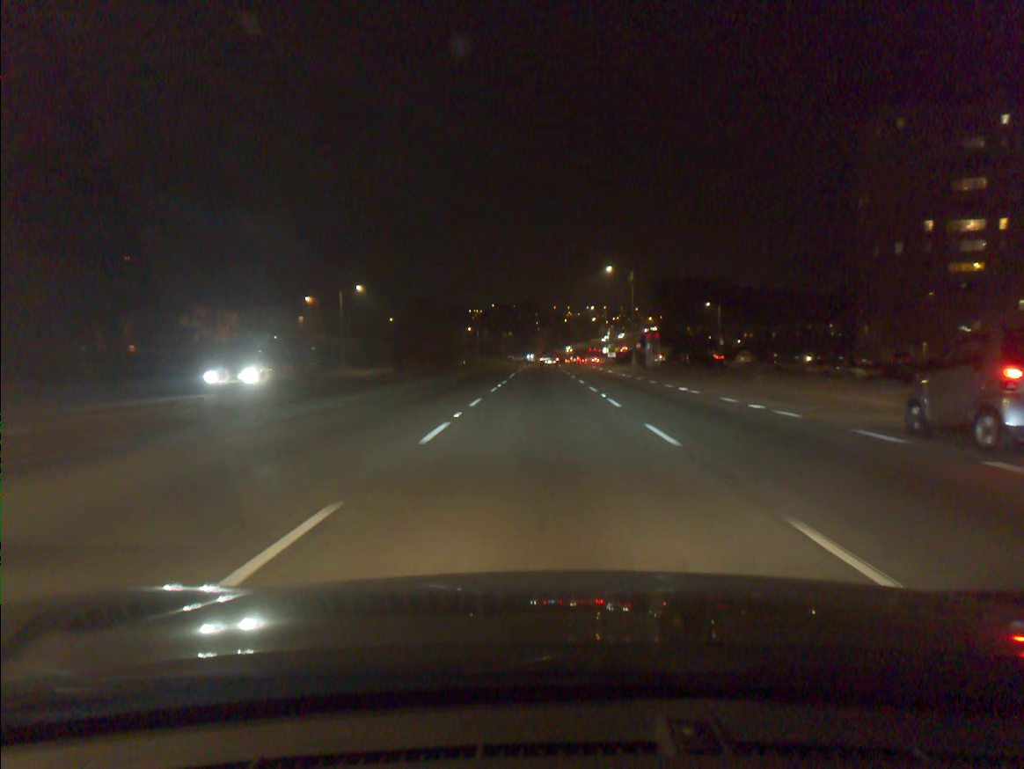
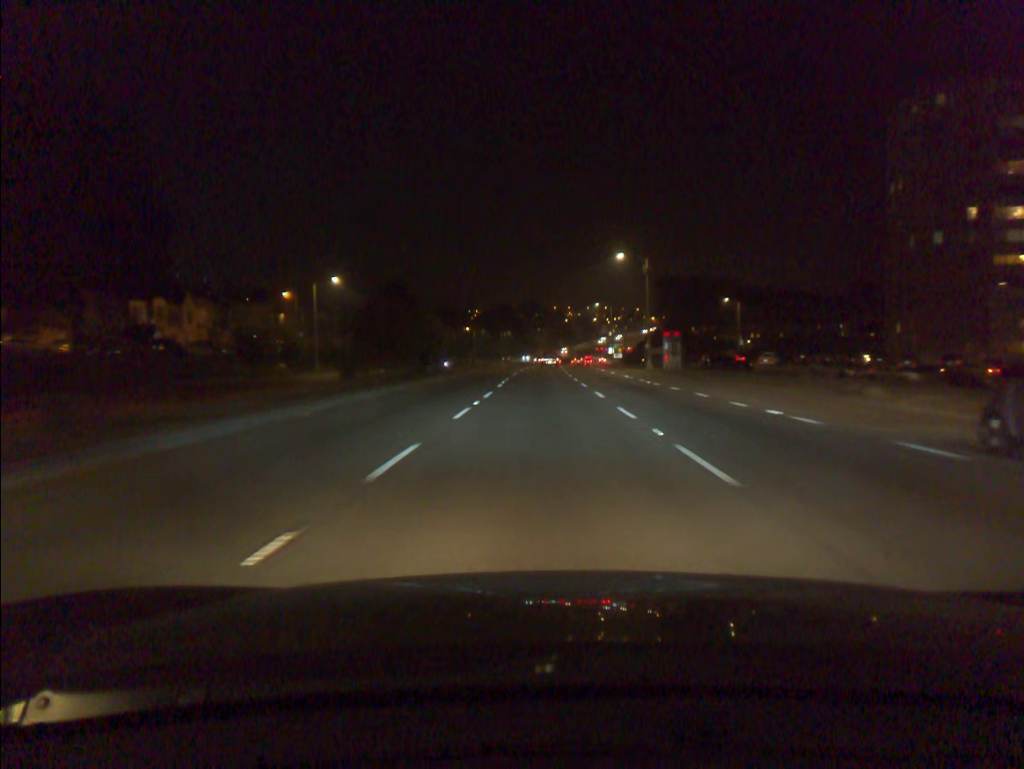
(0.0, +10.5) m; 0°
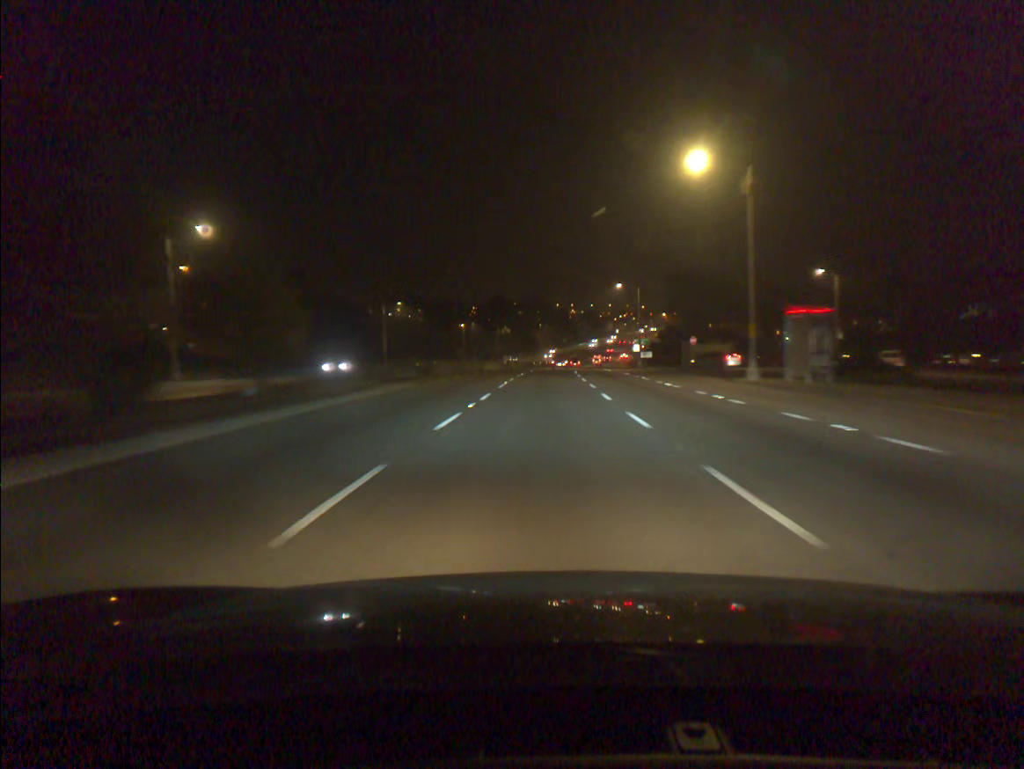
(0.0, +31.7) m; 0°
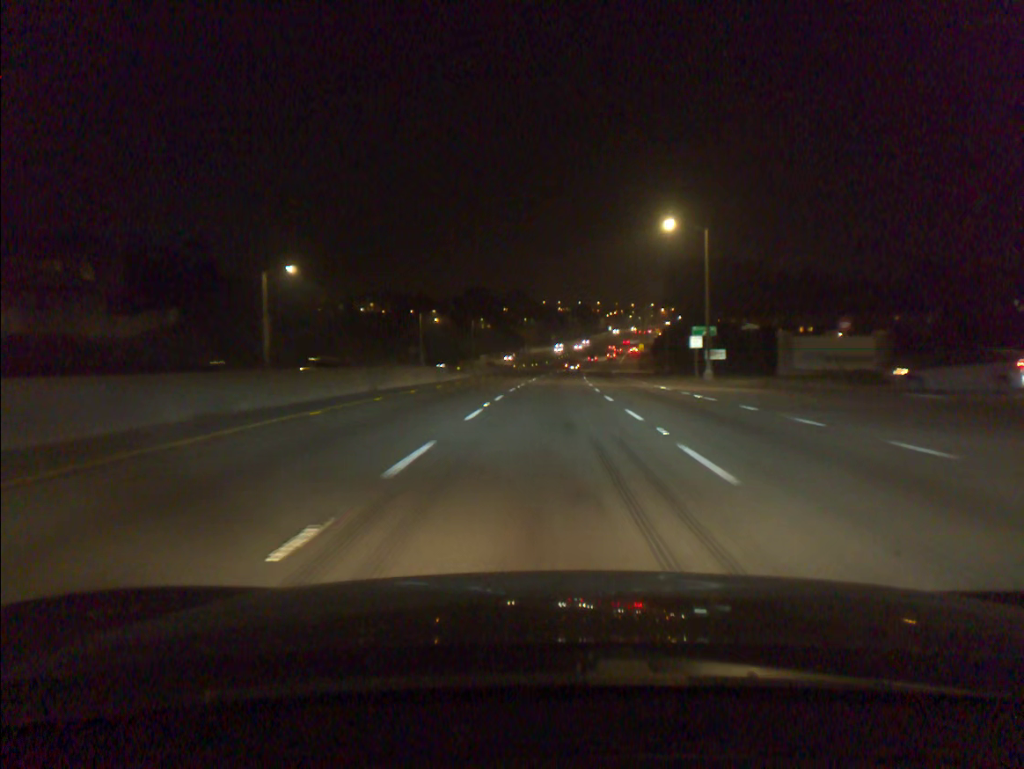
(+0.2, +42.3) m; +1°
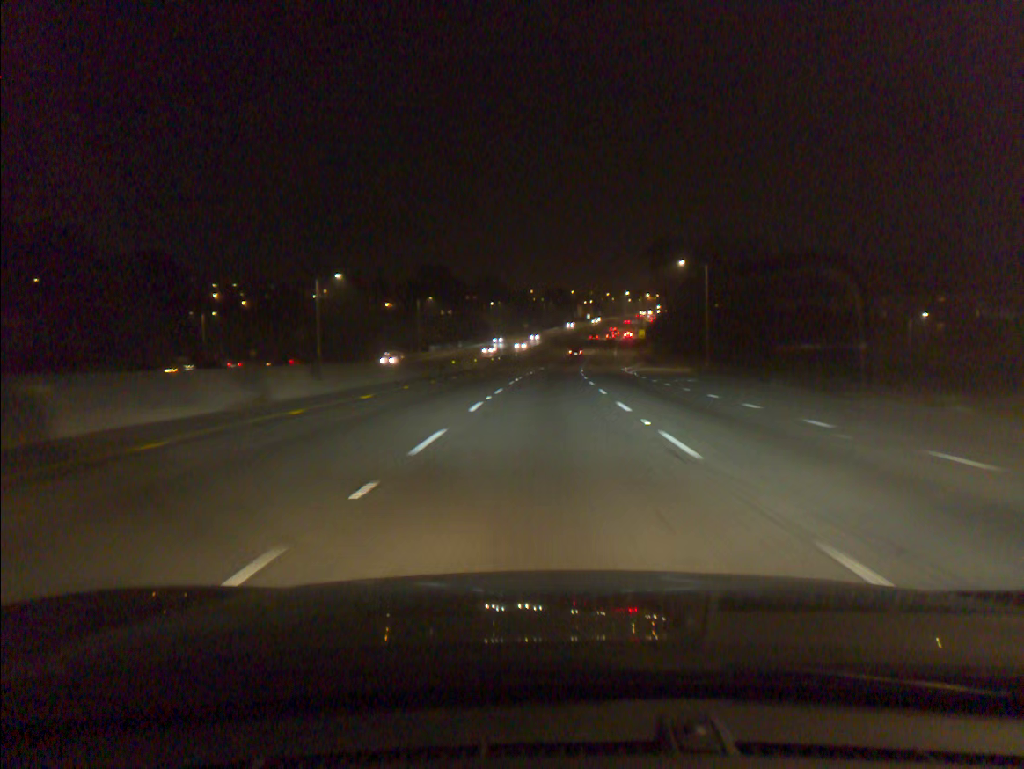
(+0.7, +42.5) m; +2°
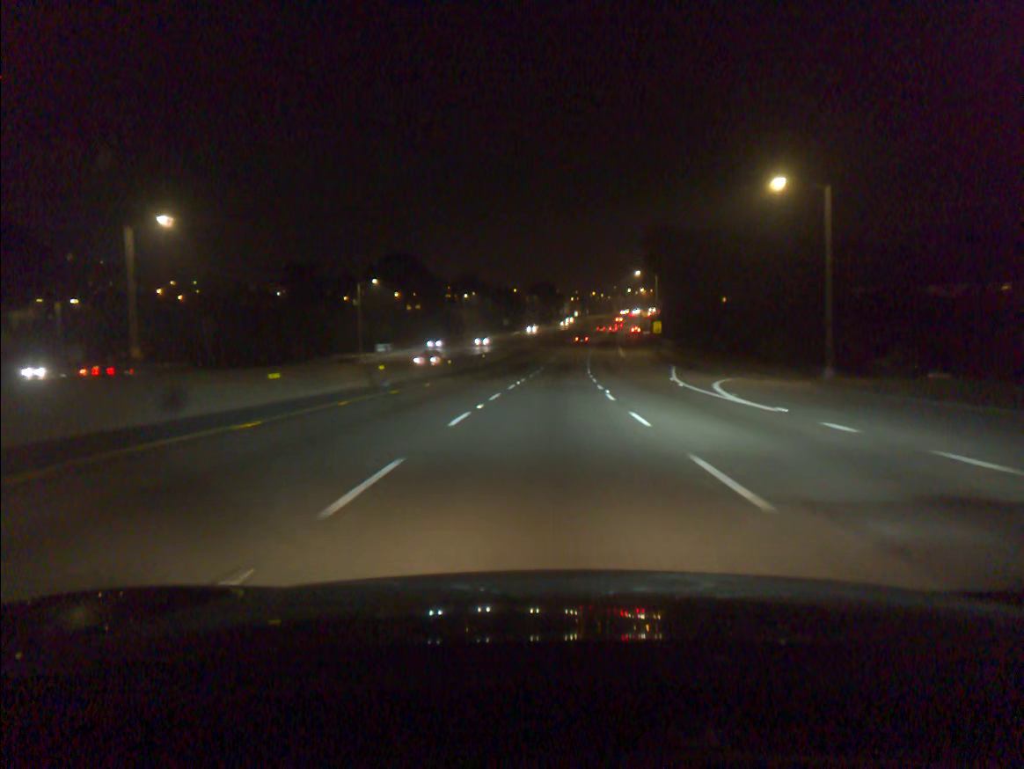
(+0.3, +32.8) m; +1°
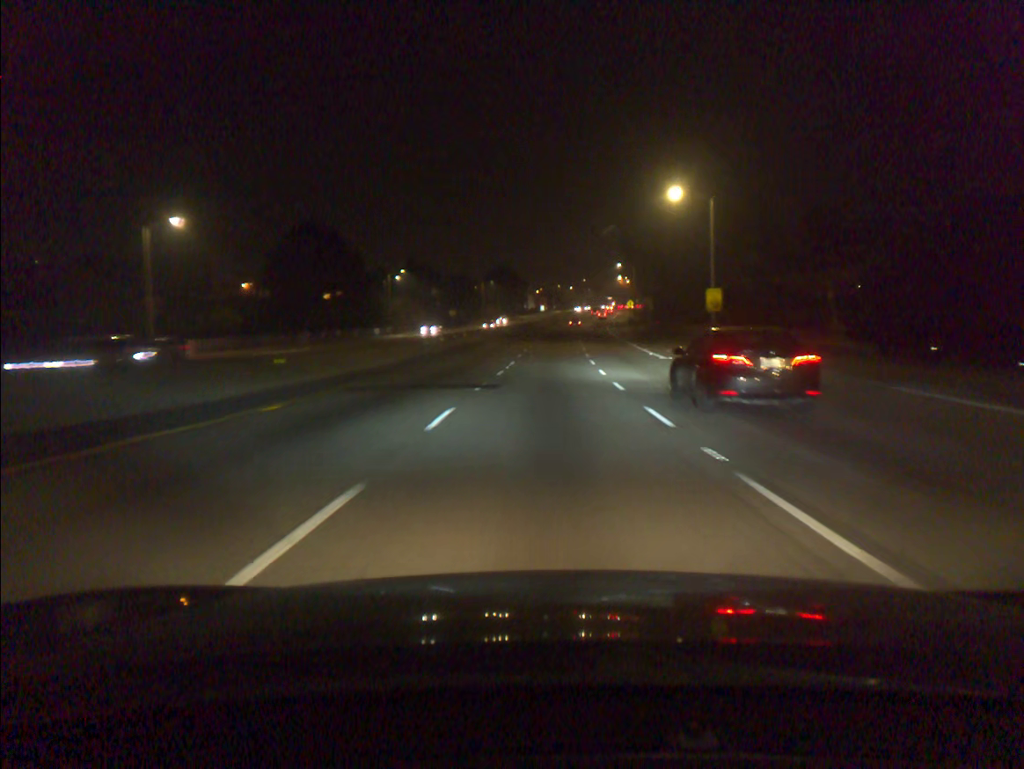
(+1.0, +46.3) m; +3°
